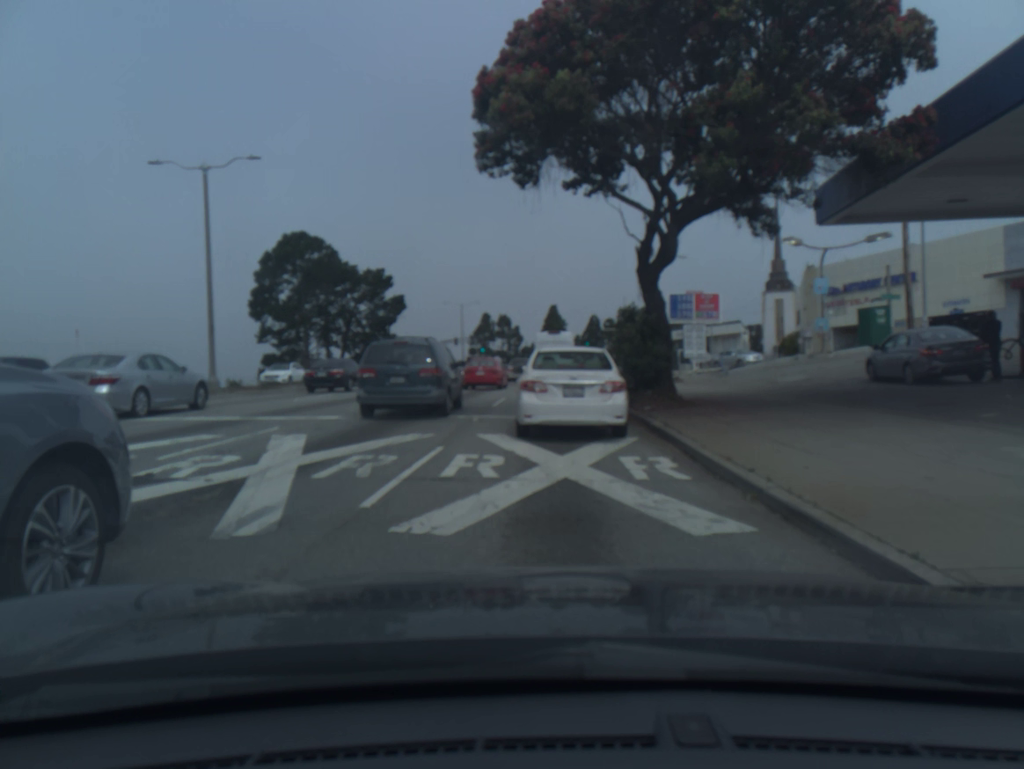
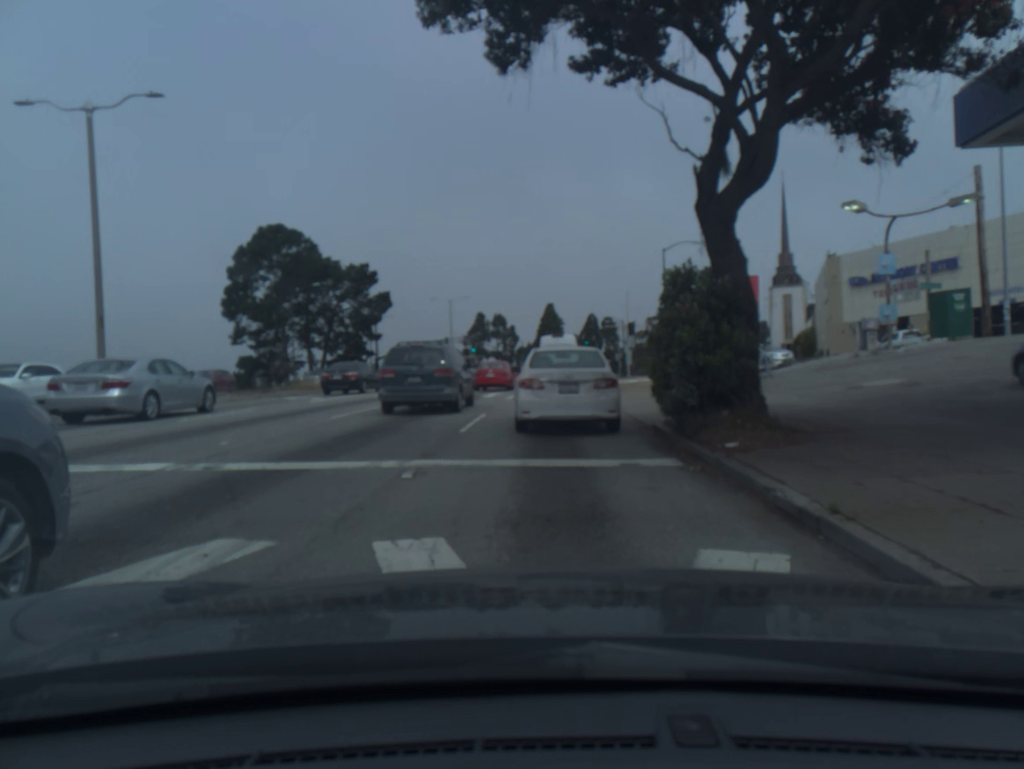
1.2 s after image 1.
(0.0, +7.3) m; 0°
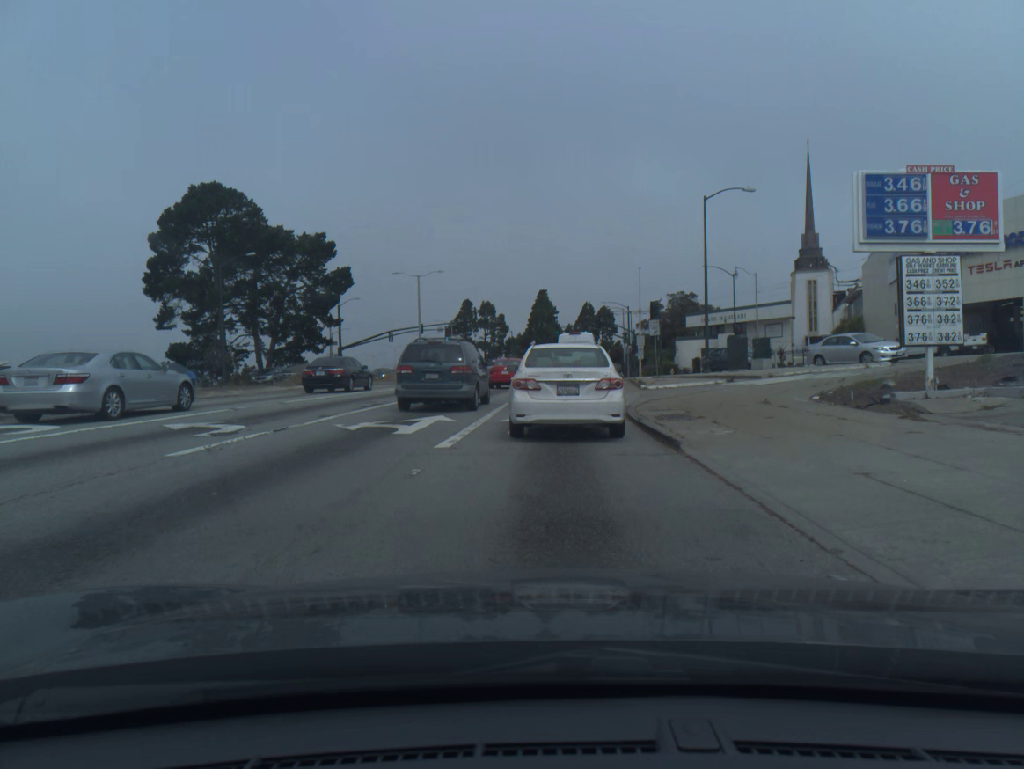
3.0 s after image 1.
(0.0, +15.7) m; +1°
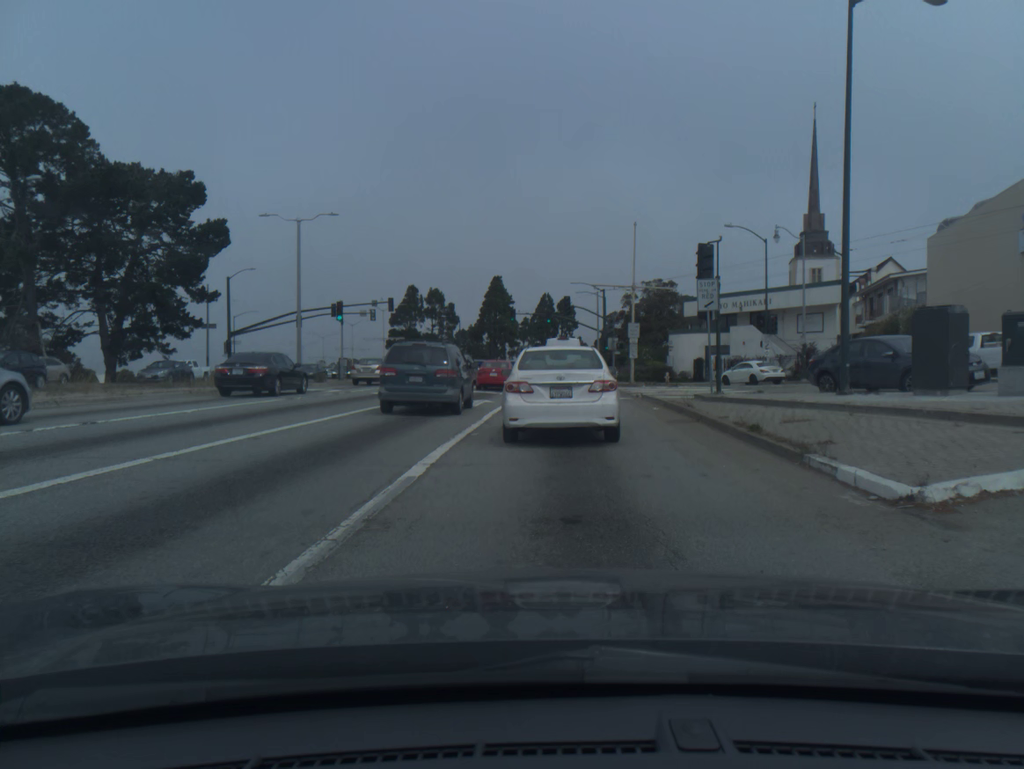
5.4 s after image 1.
(+0.5, +23.4) m; +3°
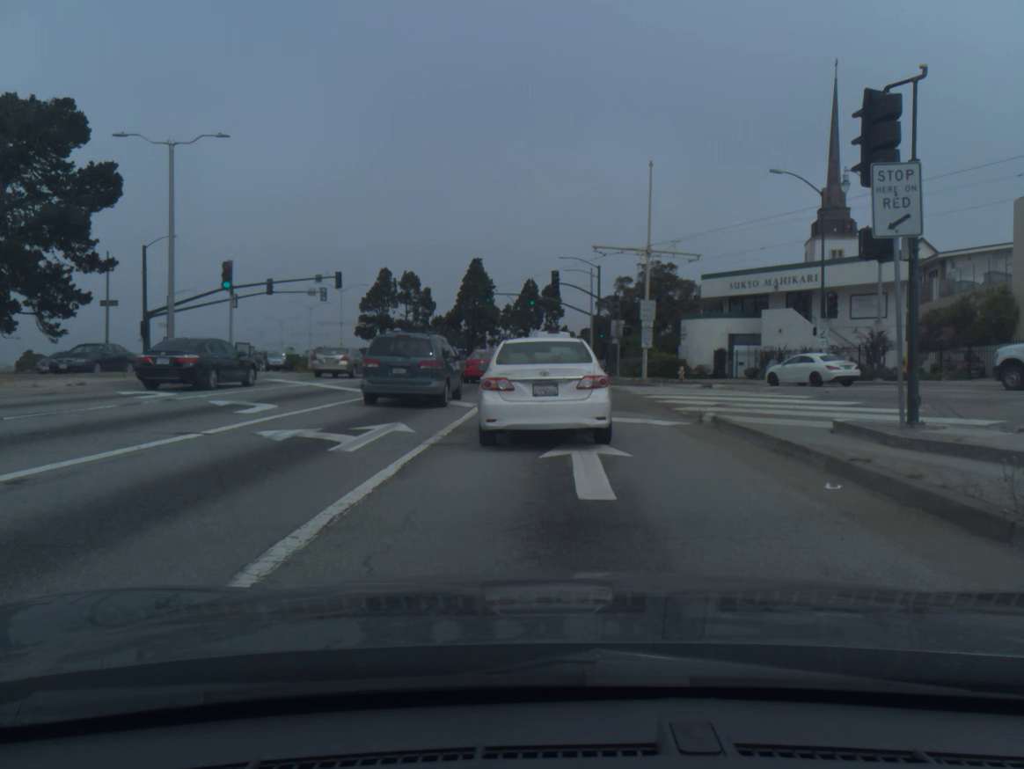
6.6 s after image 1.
(+0.2, +12.9) m; +1°
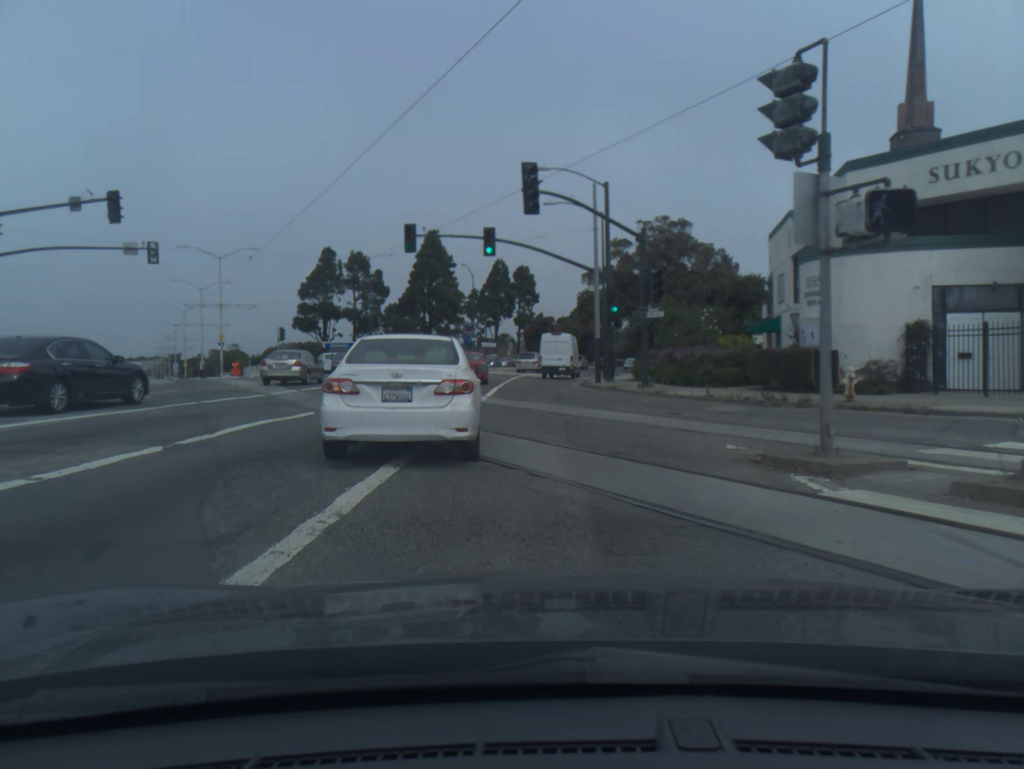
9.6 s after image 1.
(+0.4, +29.8) m; +2°
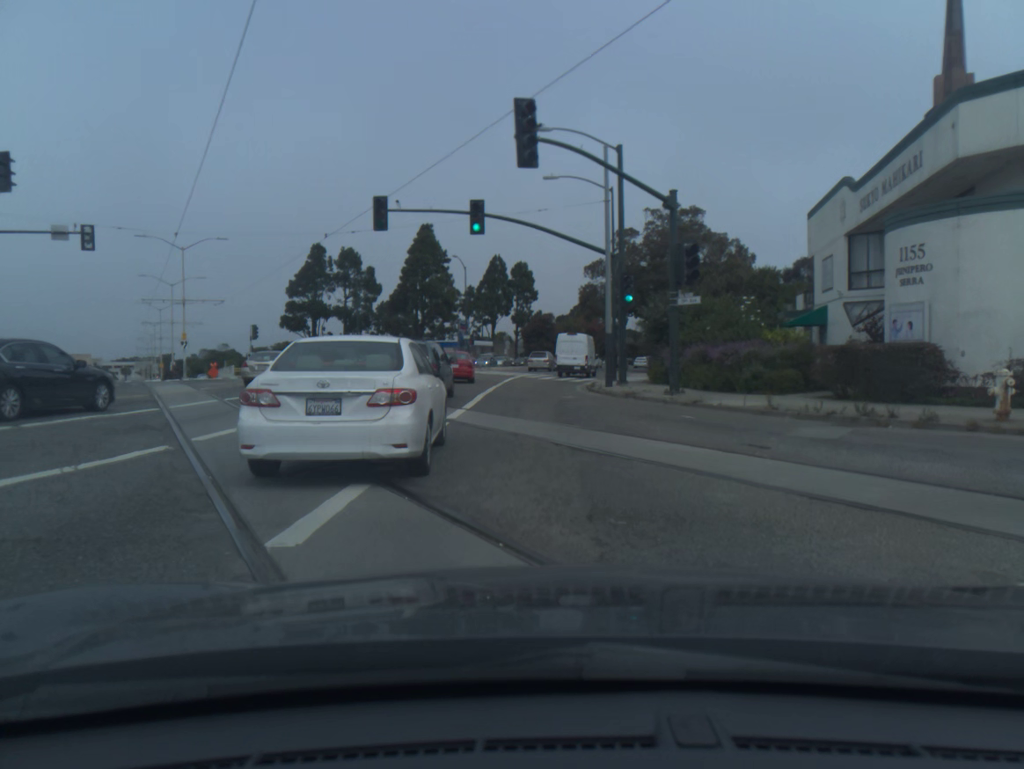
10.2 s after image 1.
(0.0, +6.4) m; 0°
